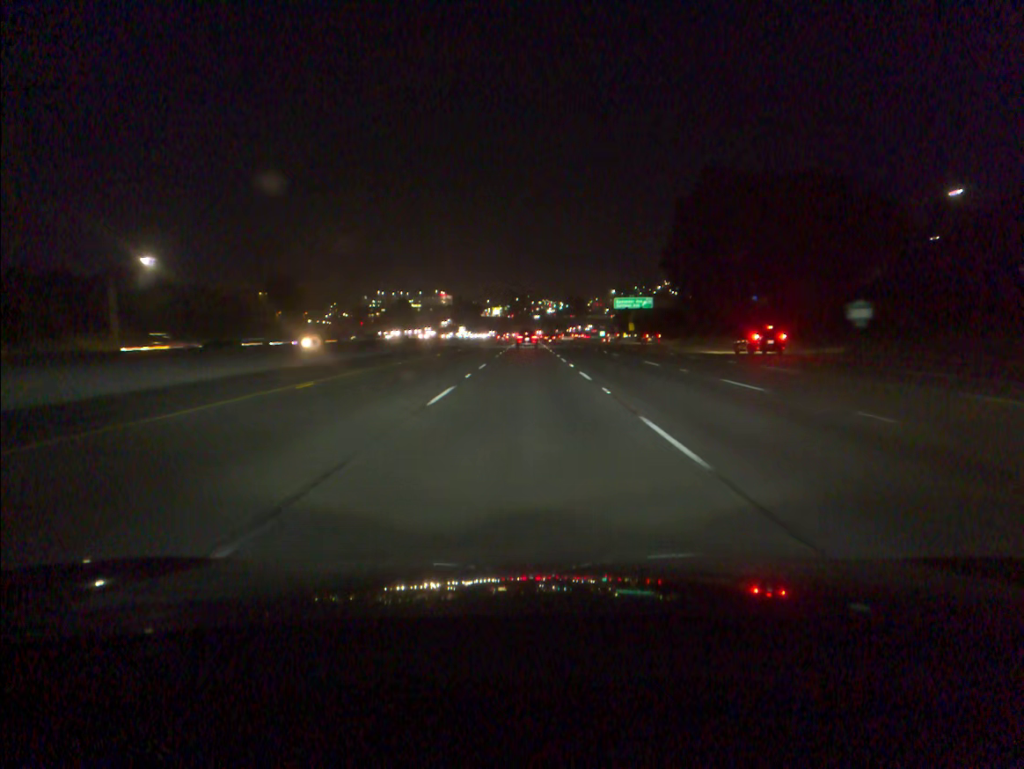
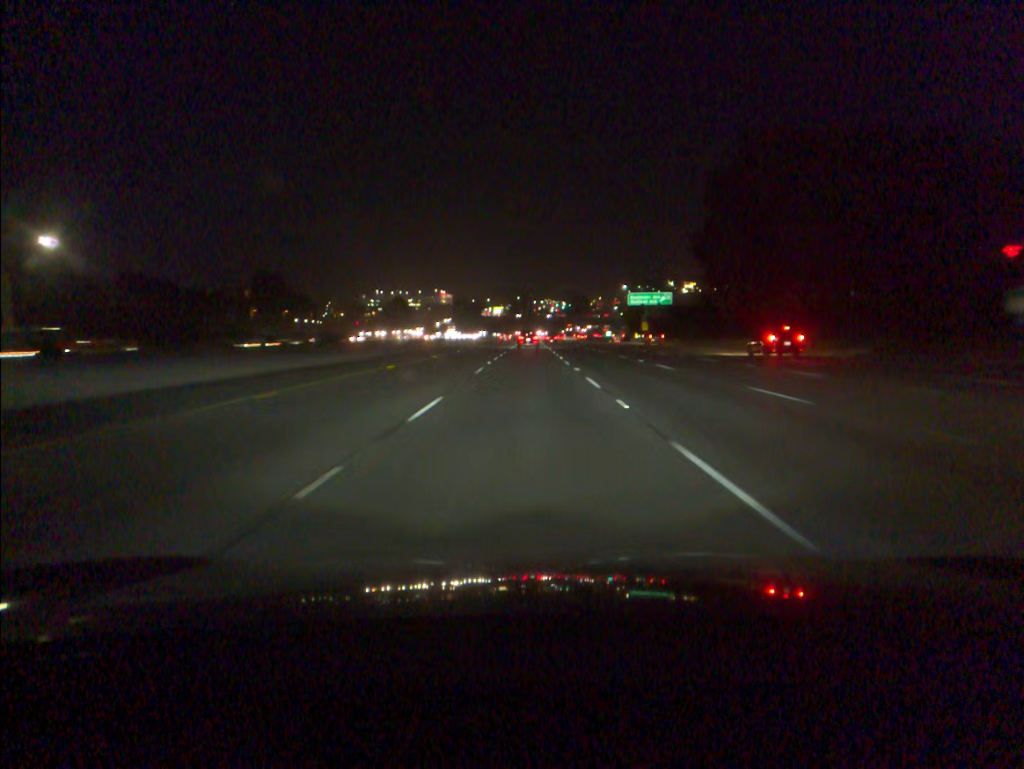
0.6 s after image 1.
(0.0, +17.5) m; 0°
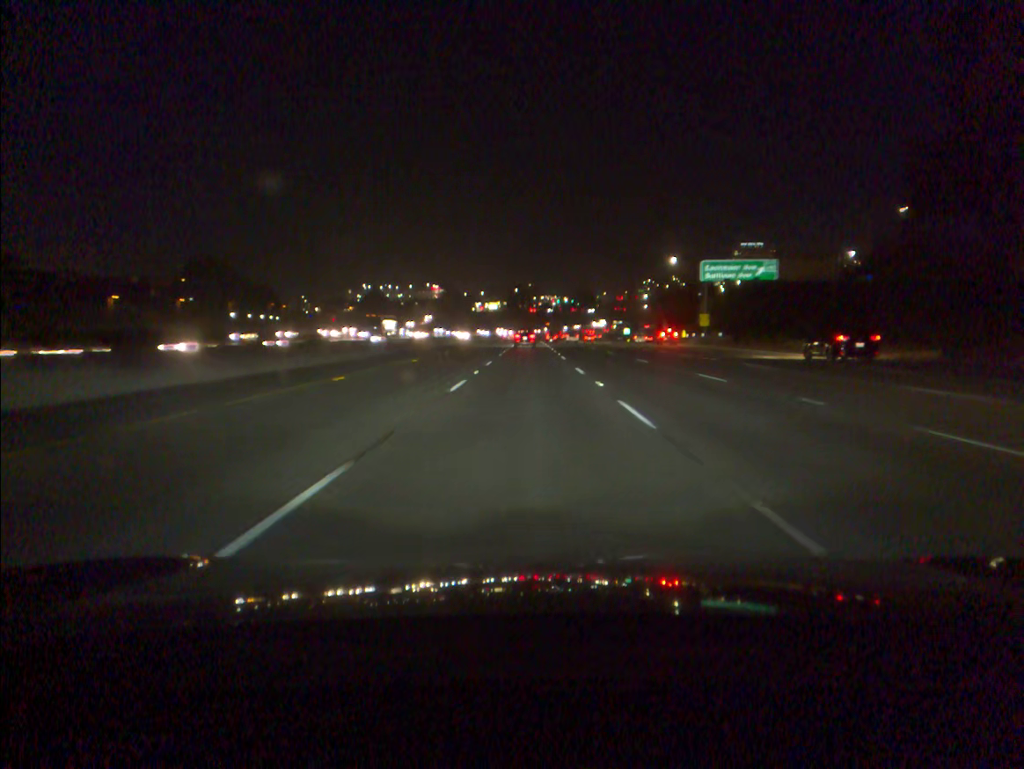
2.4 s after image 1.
(0.0, +52.4) m; 0°
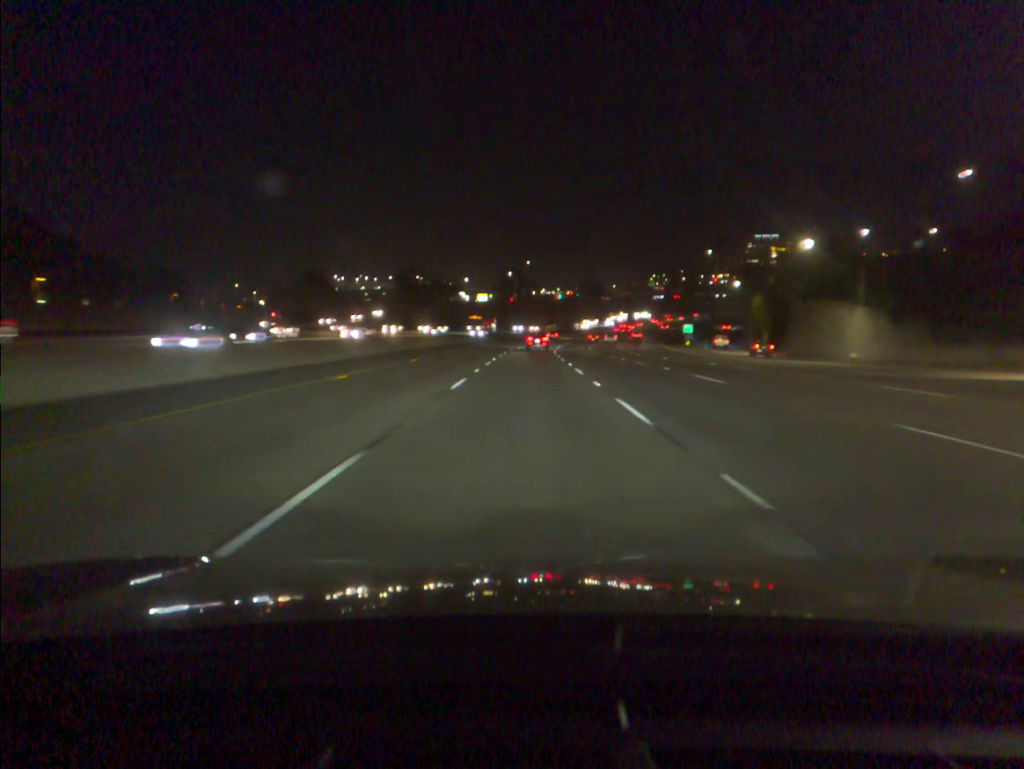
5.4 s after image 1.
(0.0, +87.2) m; 0°
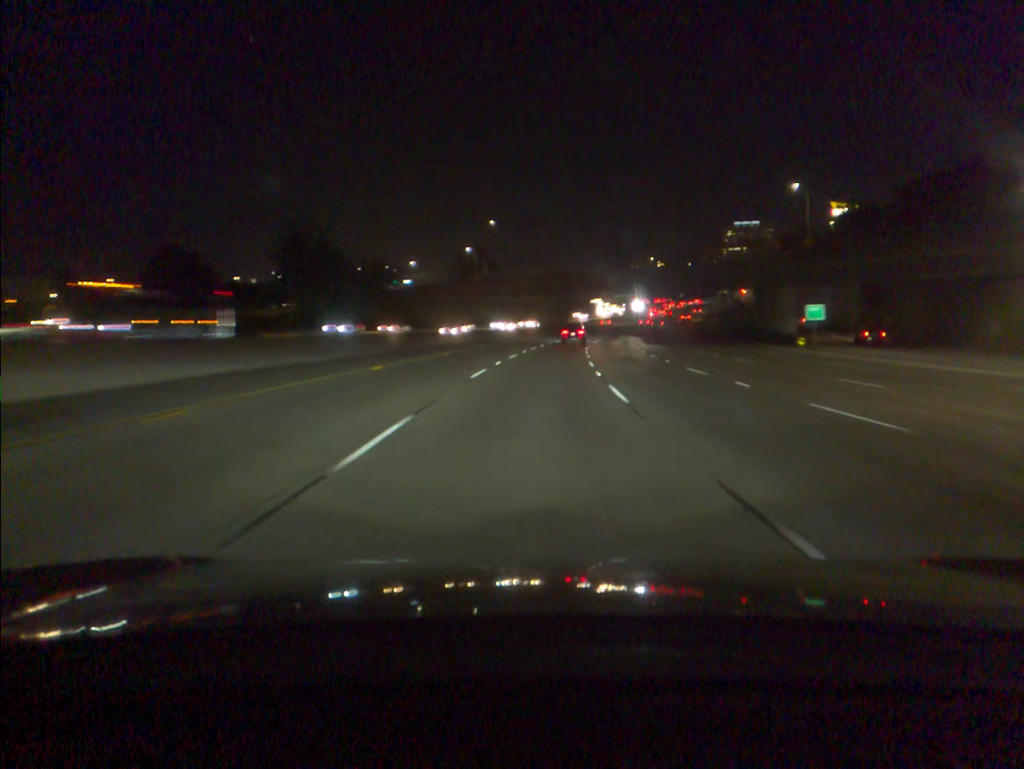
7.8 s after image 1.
(+0.4, +69.7) m; +2°
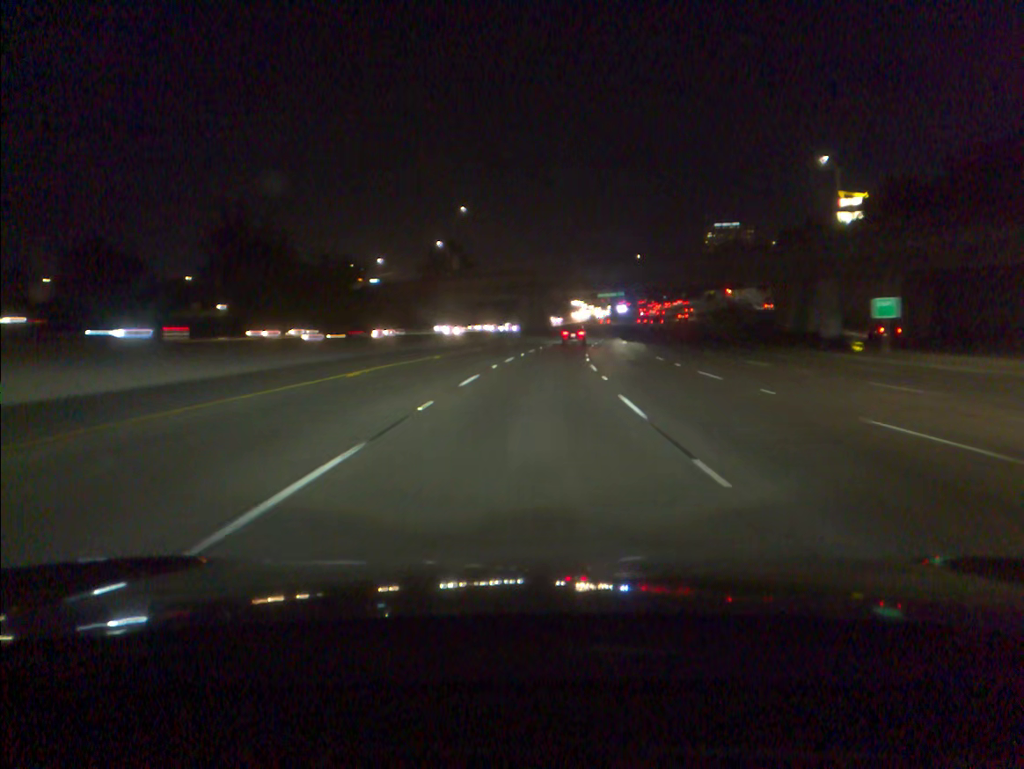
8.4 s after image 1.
(+0.2, +17.5) m; +1°
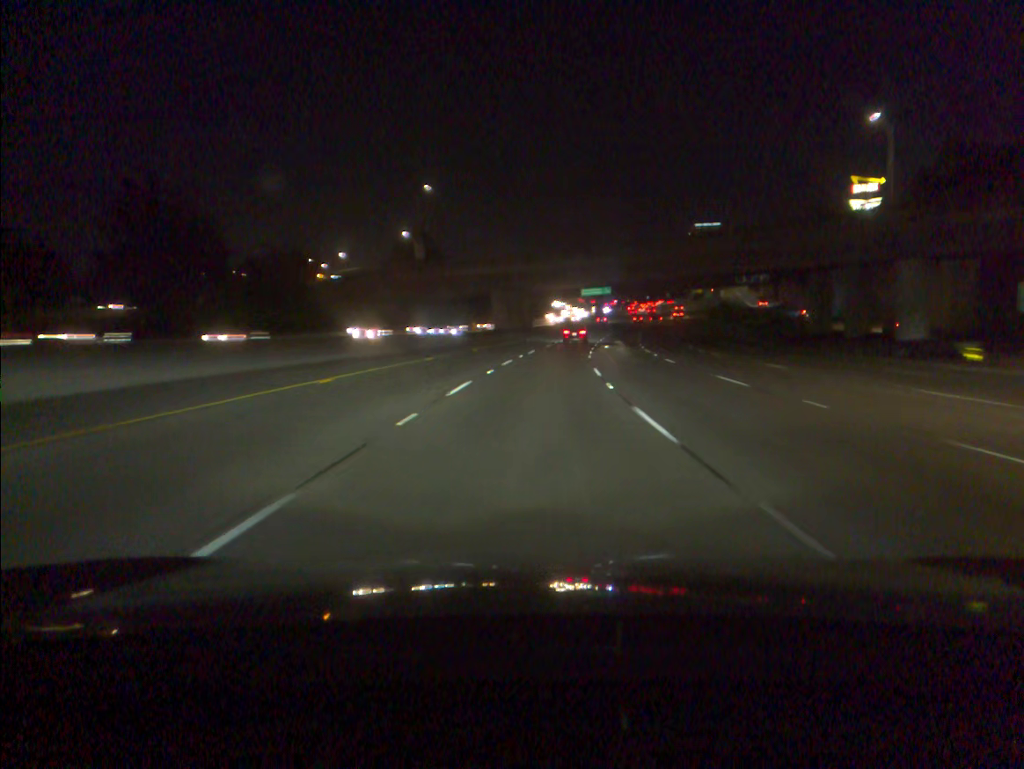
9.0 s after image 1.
(+0.2, +17.5) m; +1°
